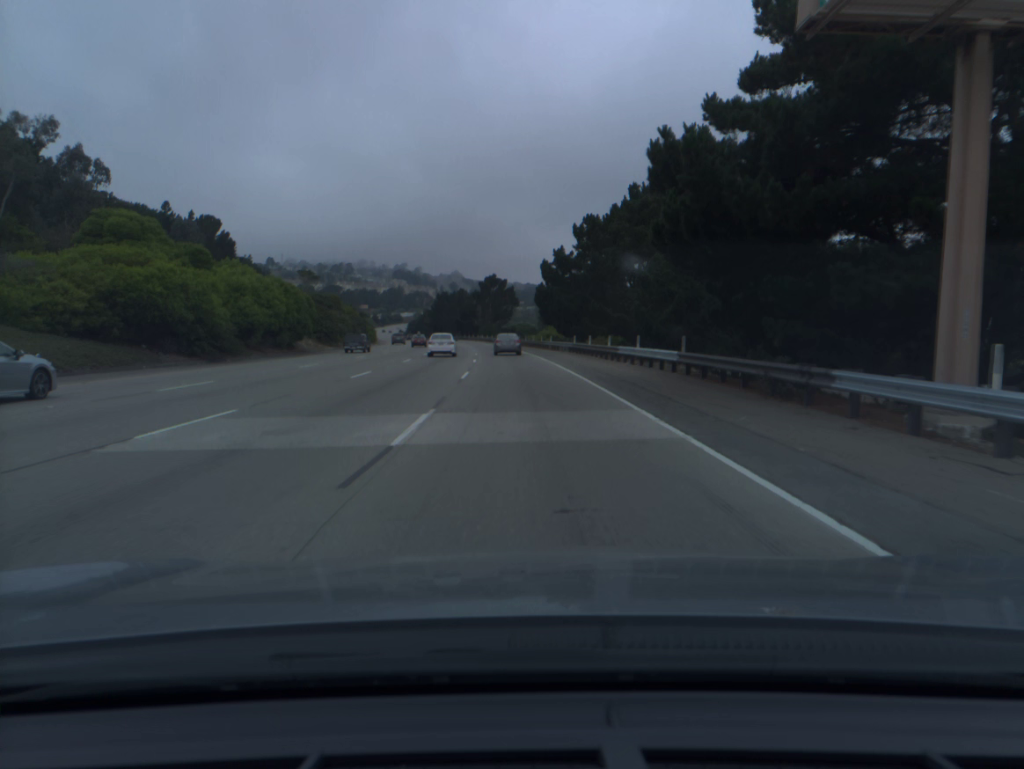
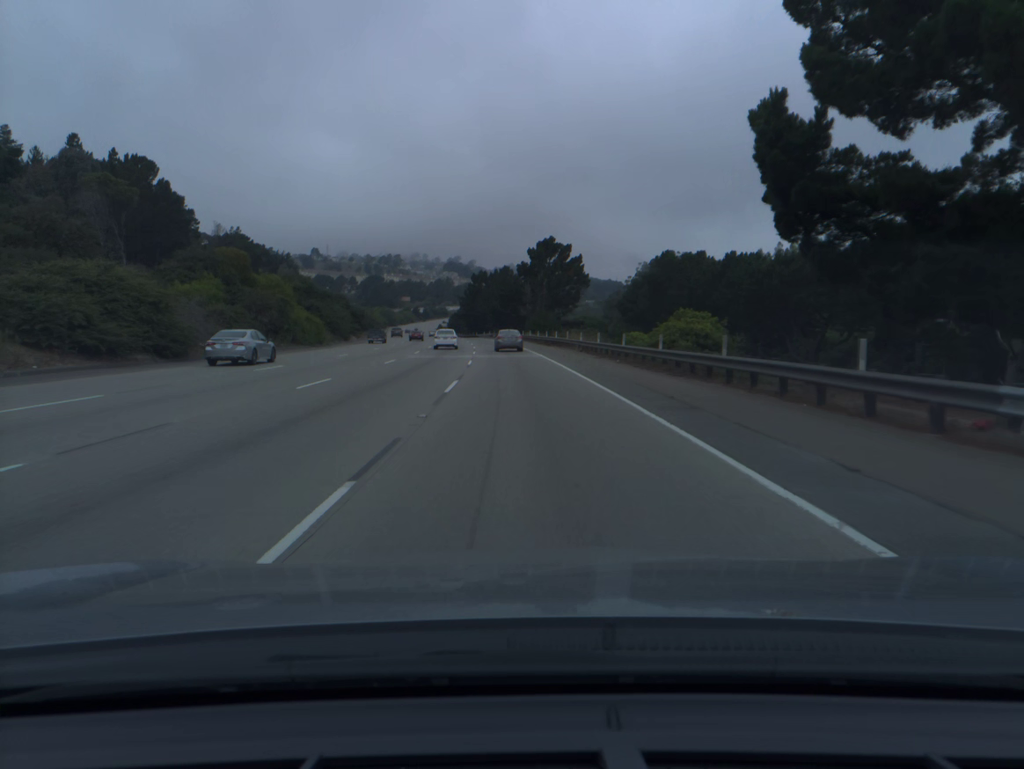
(-2.3, +64.9) m; -4°
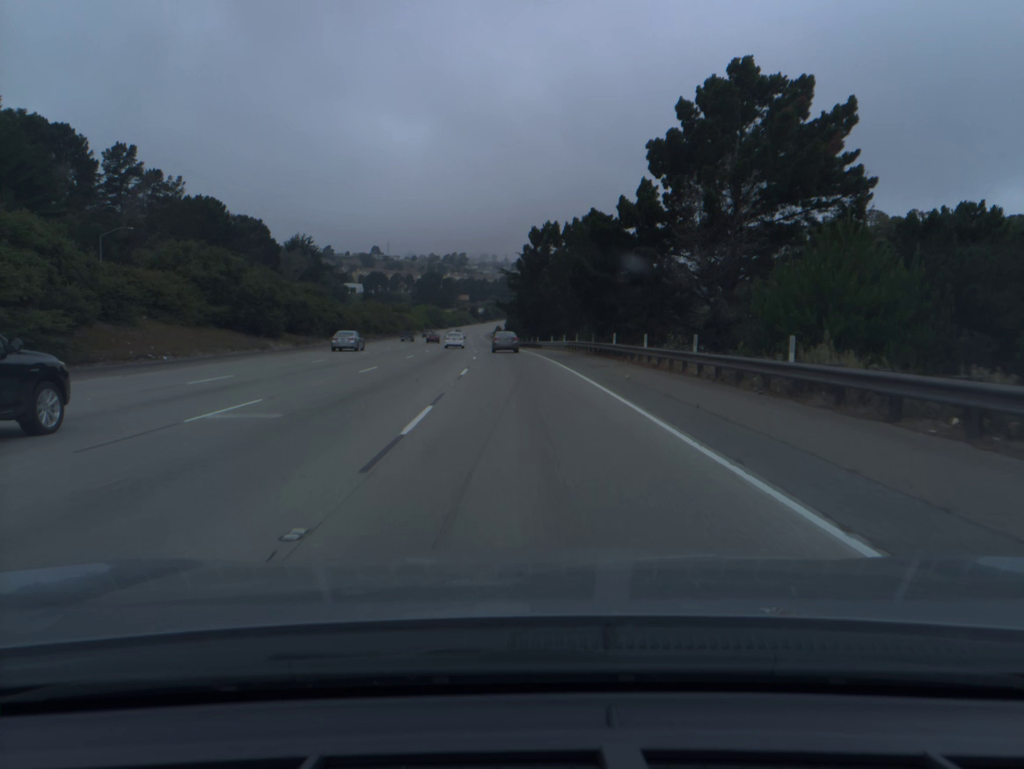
(-3.5, +80.3) m; -5°
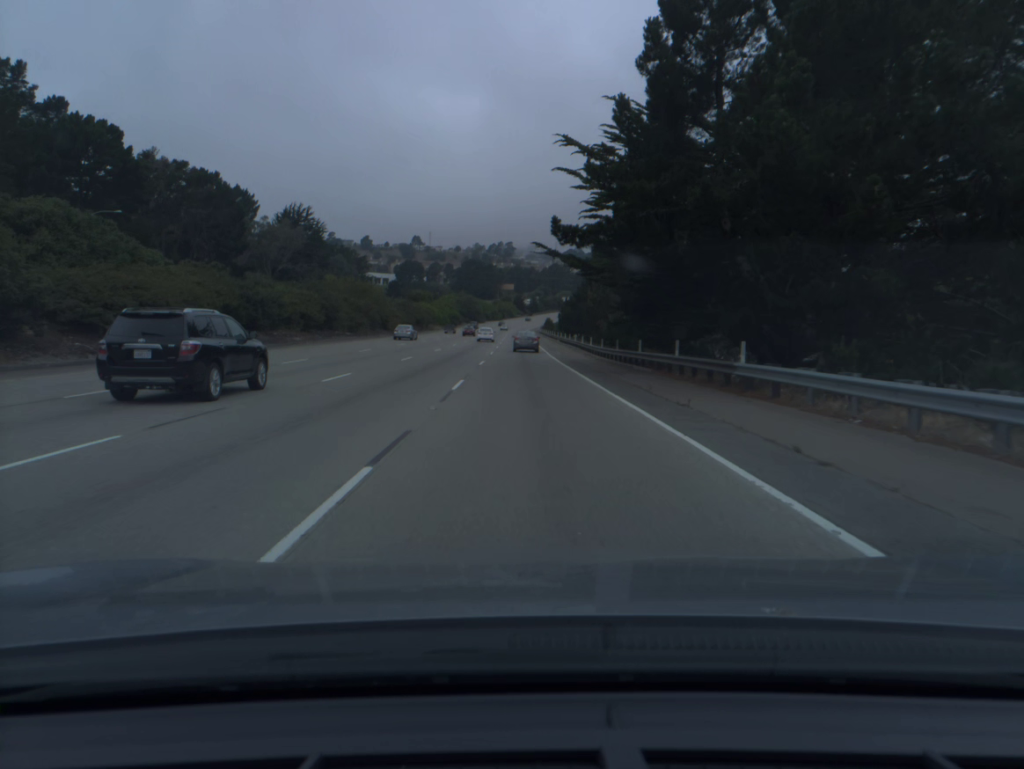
(-2.2, +64.6) m; -4°
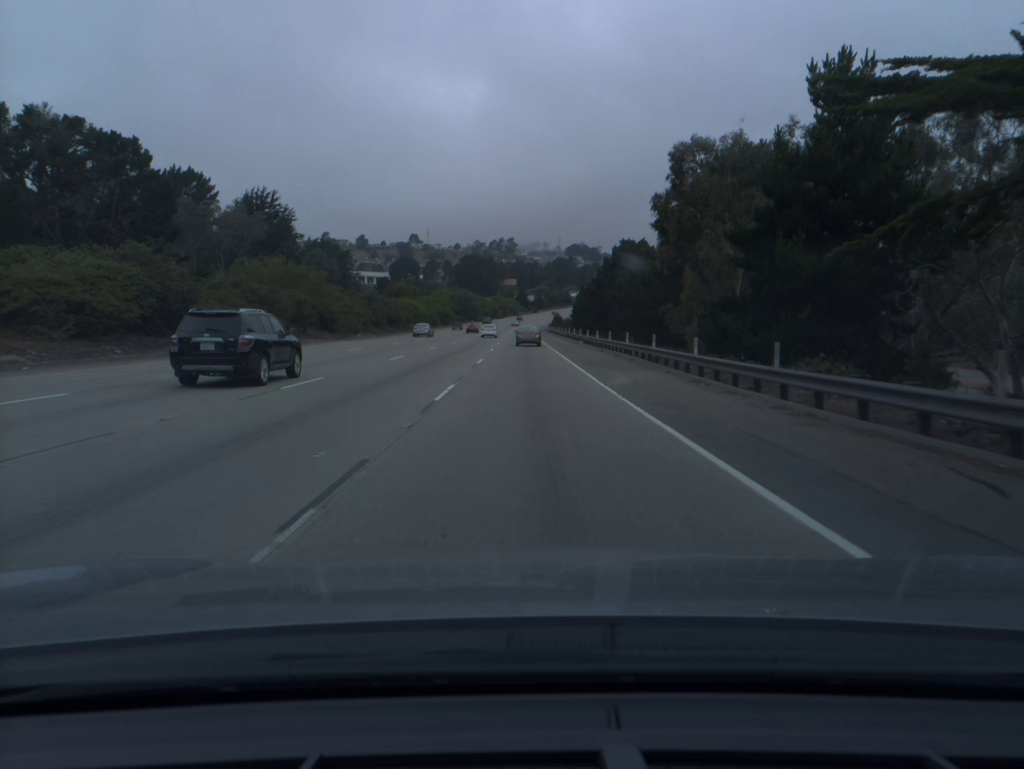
(-0.1, +32.8) m; 0°
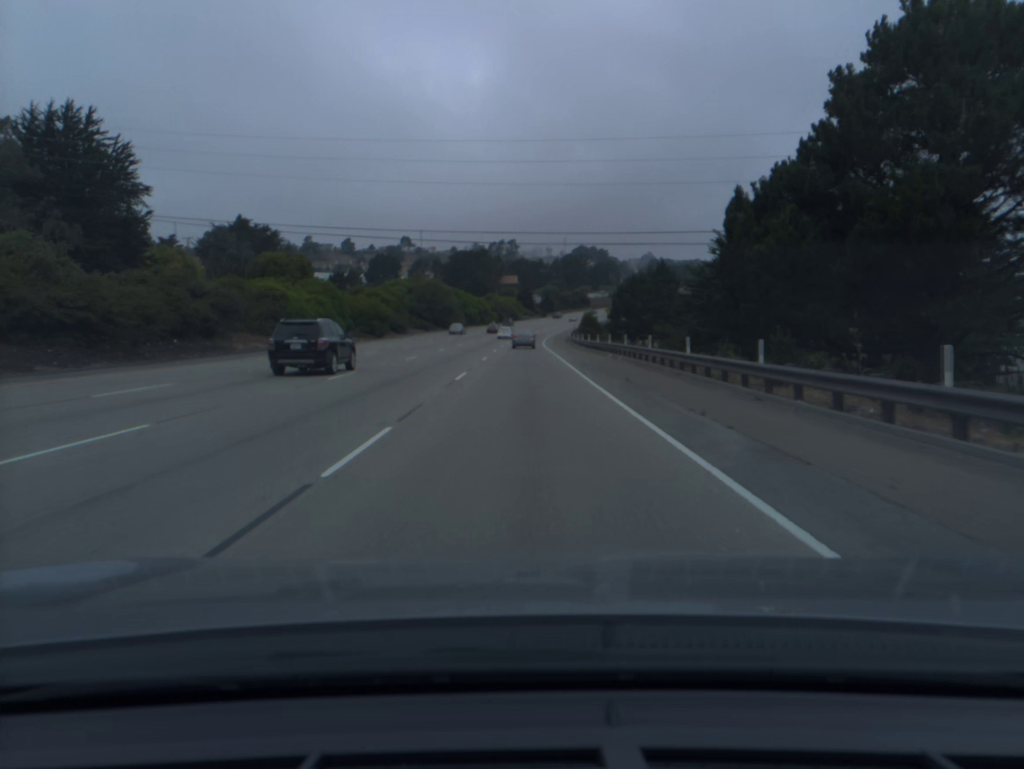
(-0.1, +82.6) m; 0°
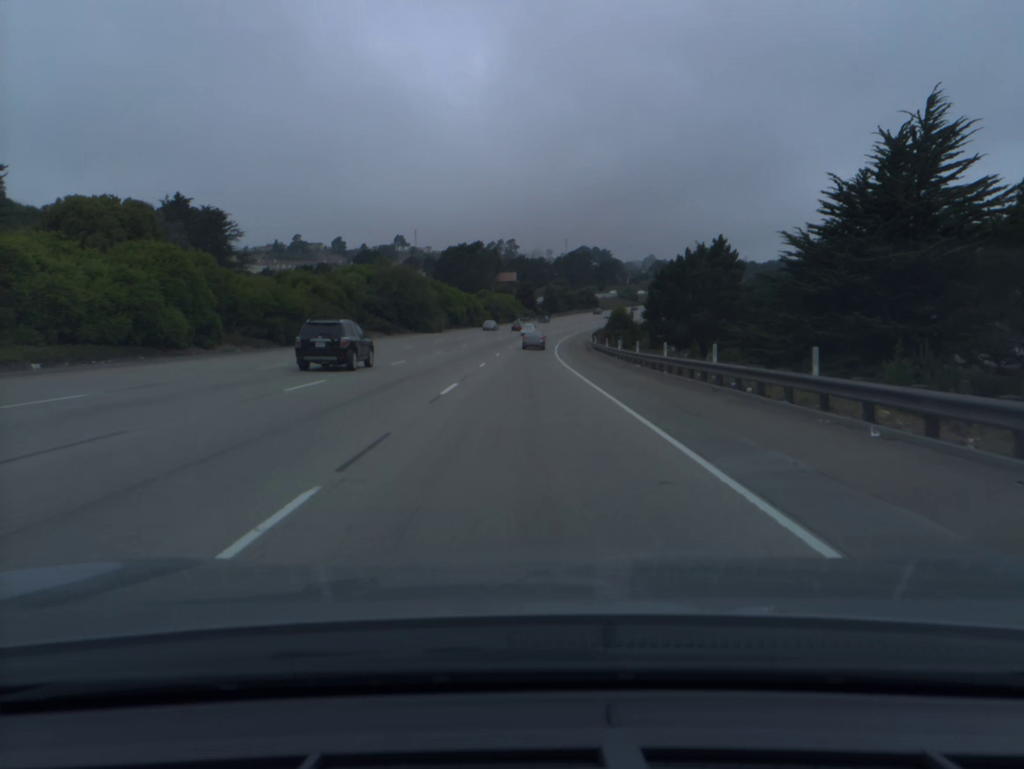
(0.0, +33.3) m; 0°
